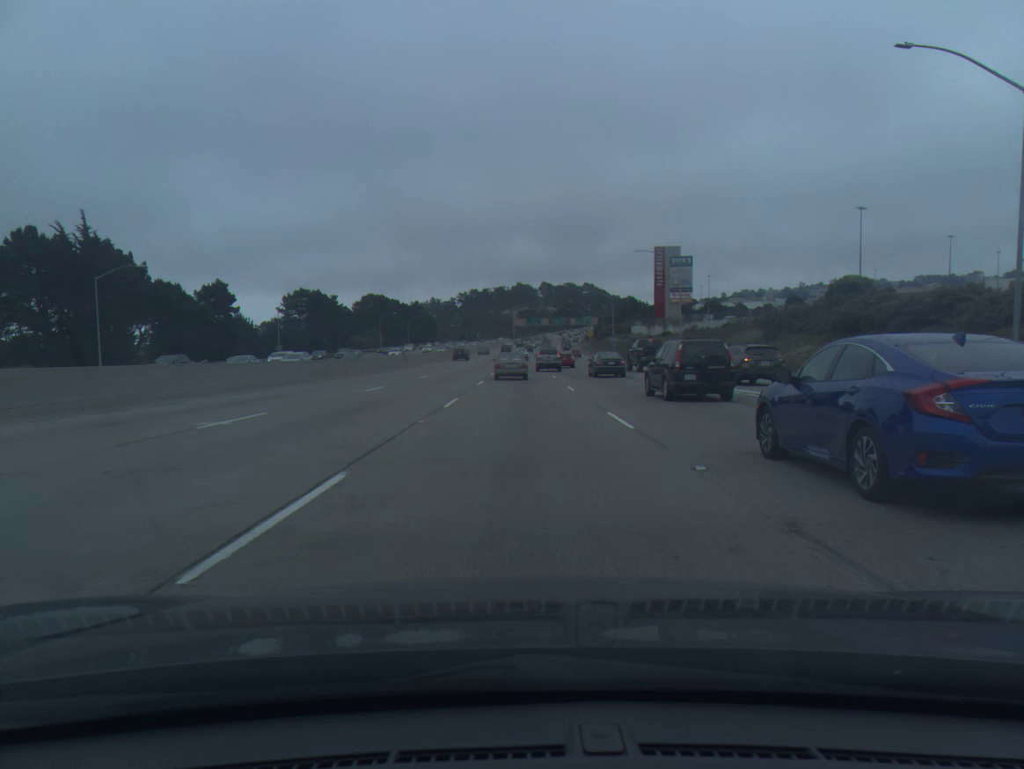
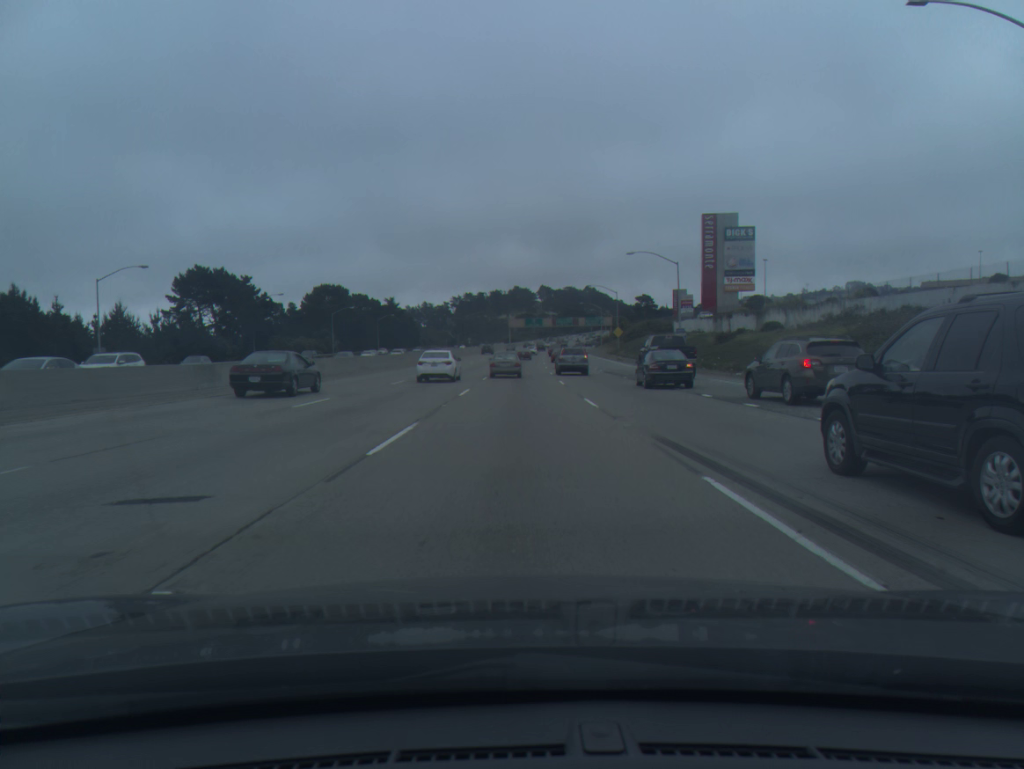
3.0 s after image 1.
(+0.2, +52.9) m; 0°
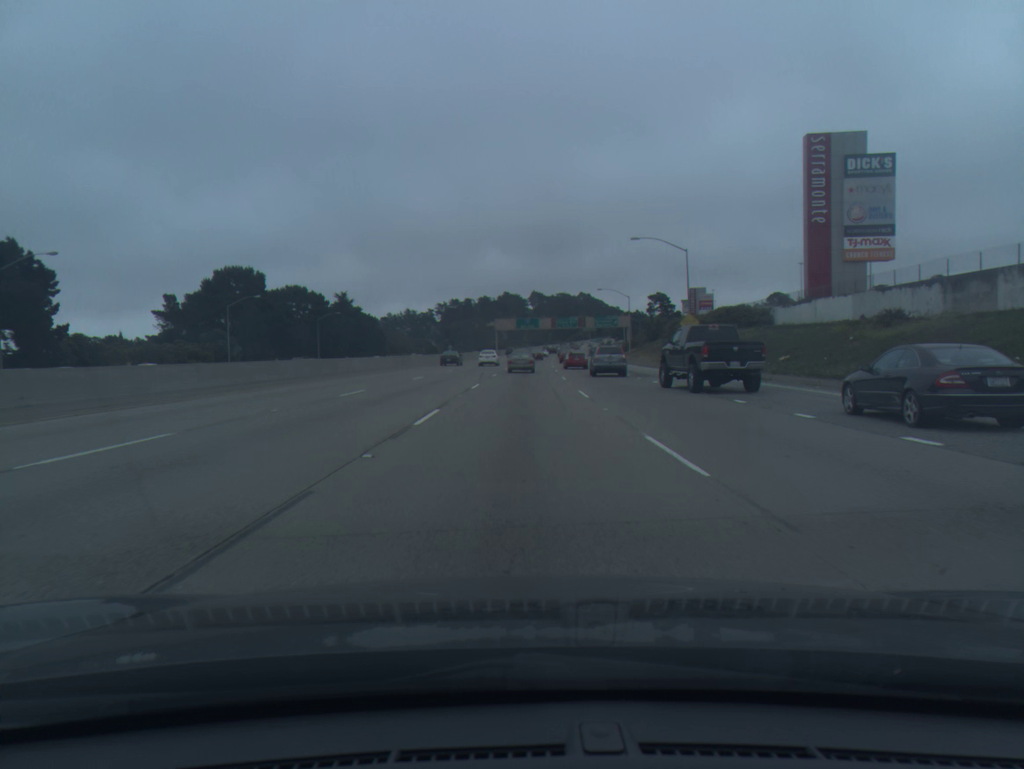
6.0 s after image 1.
(+0.2, +54.5) m; +1°
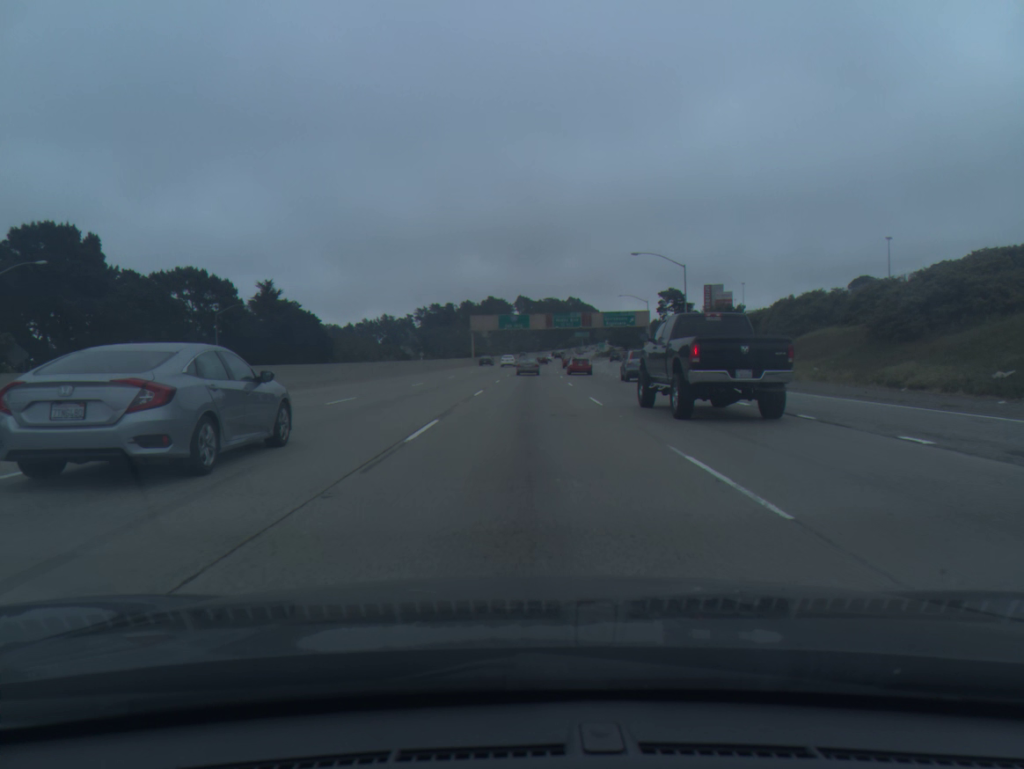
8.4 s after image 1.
(+0.4, +45.9) m; +1°
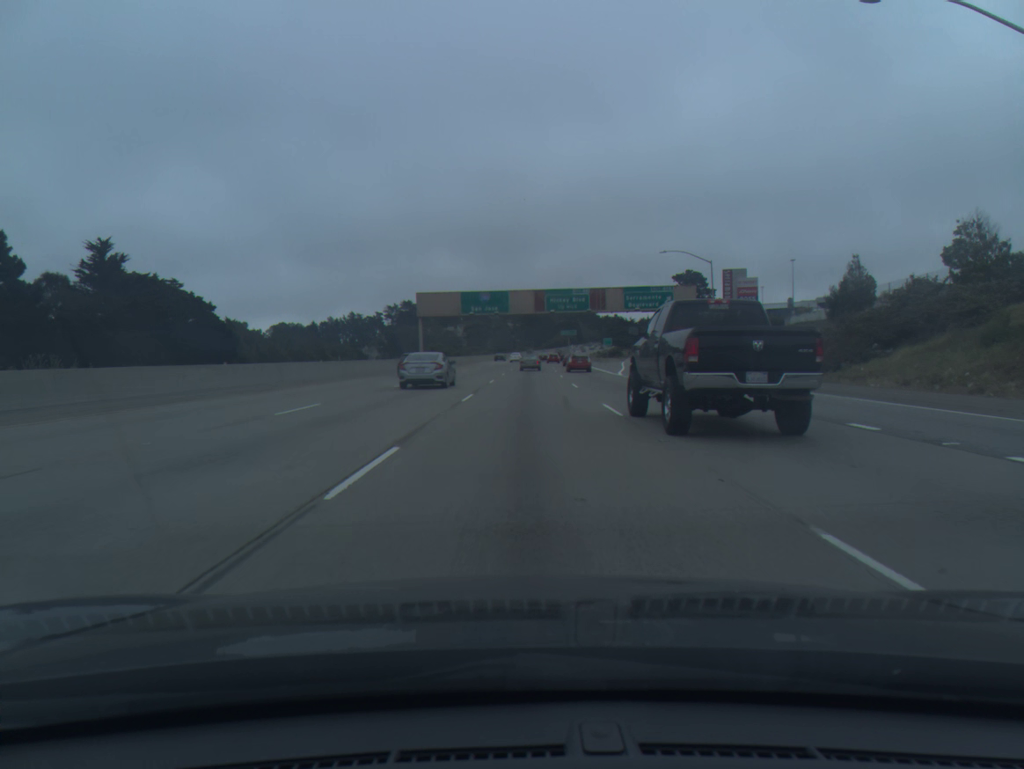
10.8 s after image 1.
(+0.6, +48.4) m; +1°
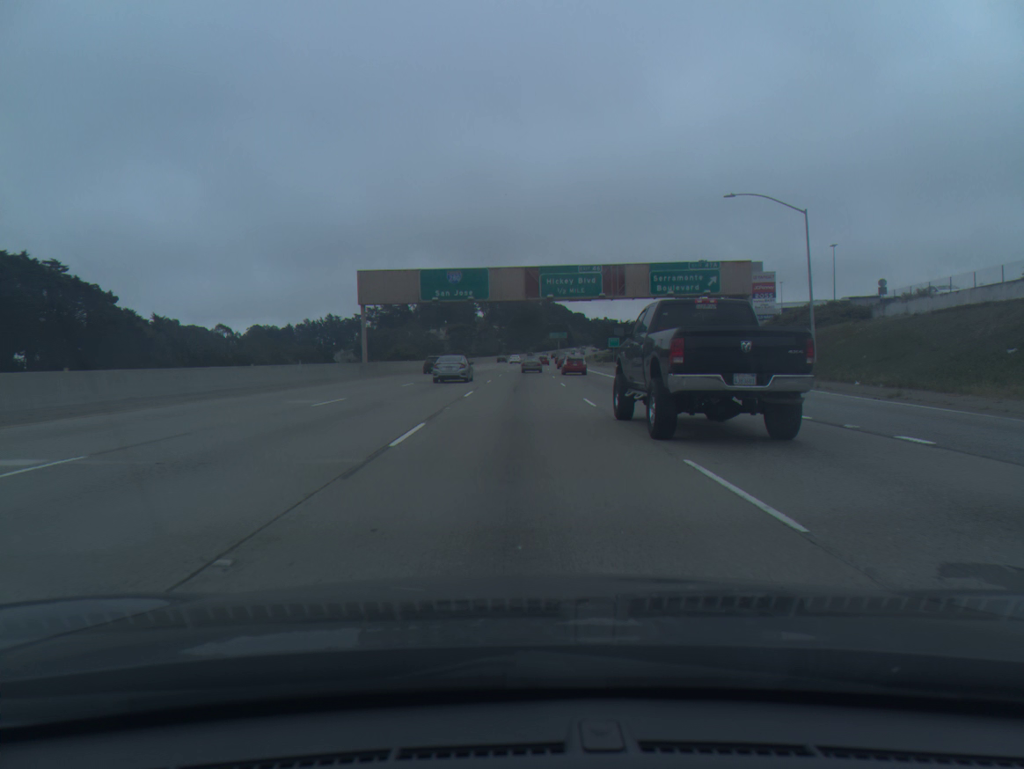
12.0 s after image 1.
(+0.2, +25.2) m; +1°
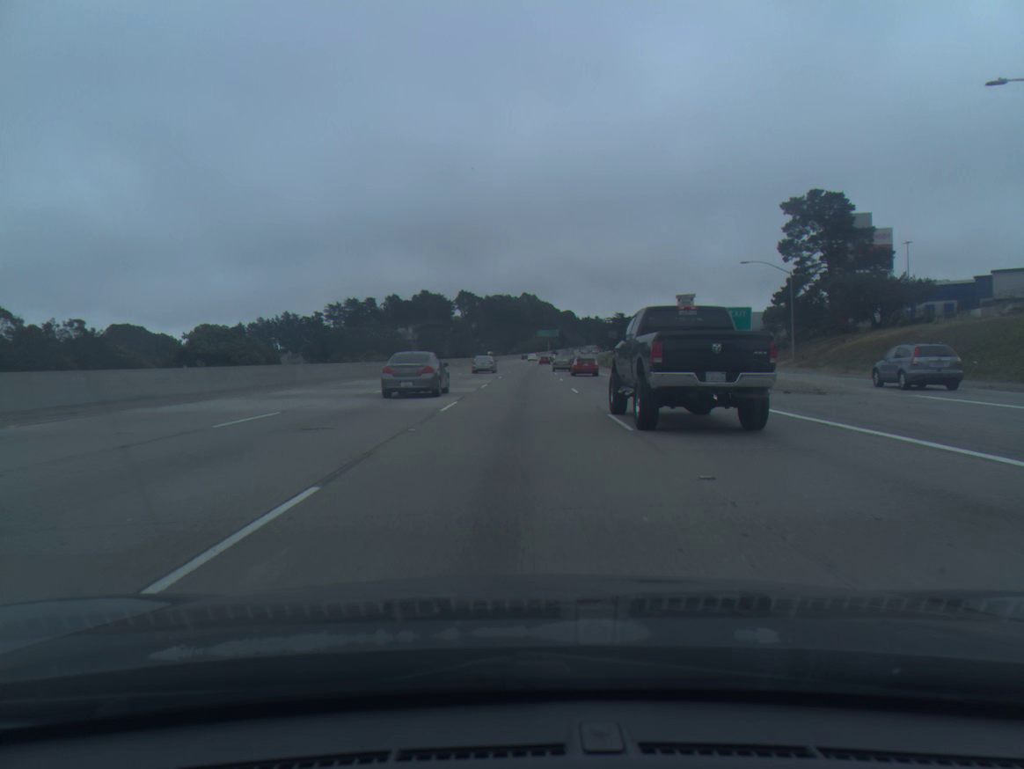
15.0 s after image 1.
(+0.8, +65.5) m; +1°
